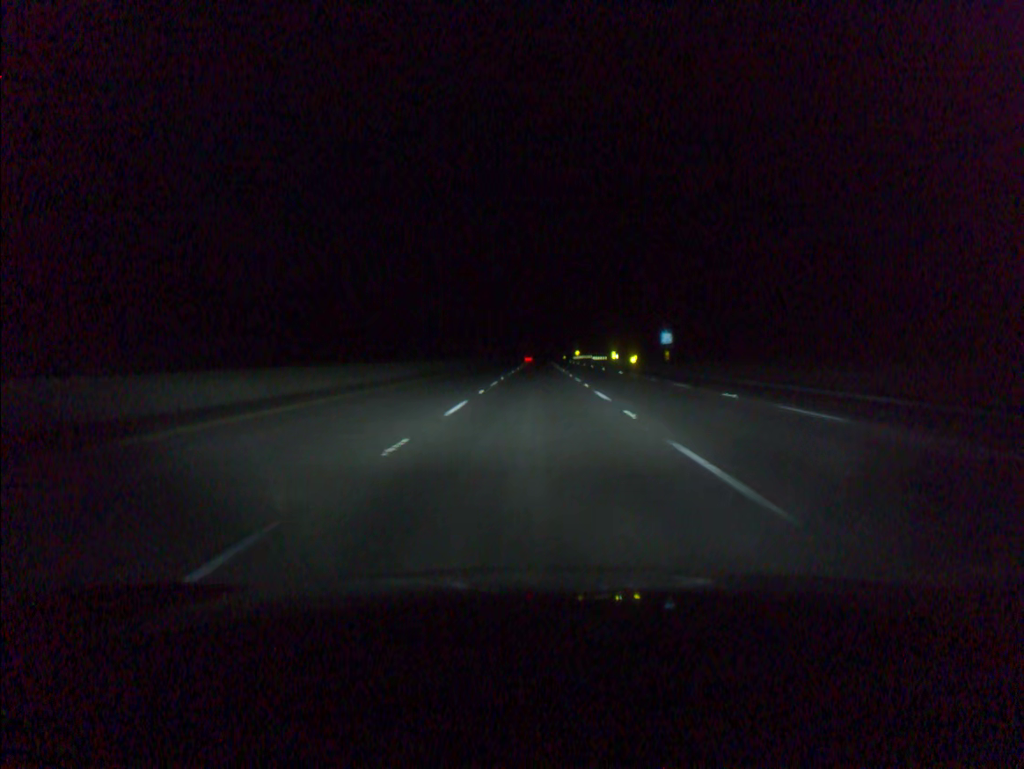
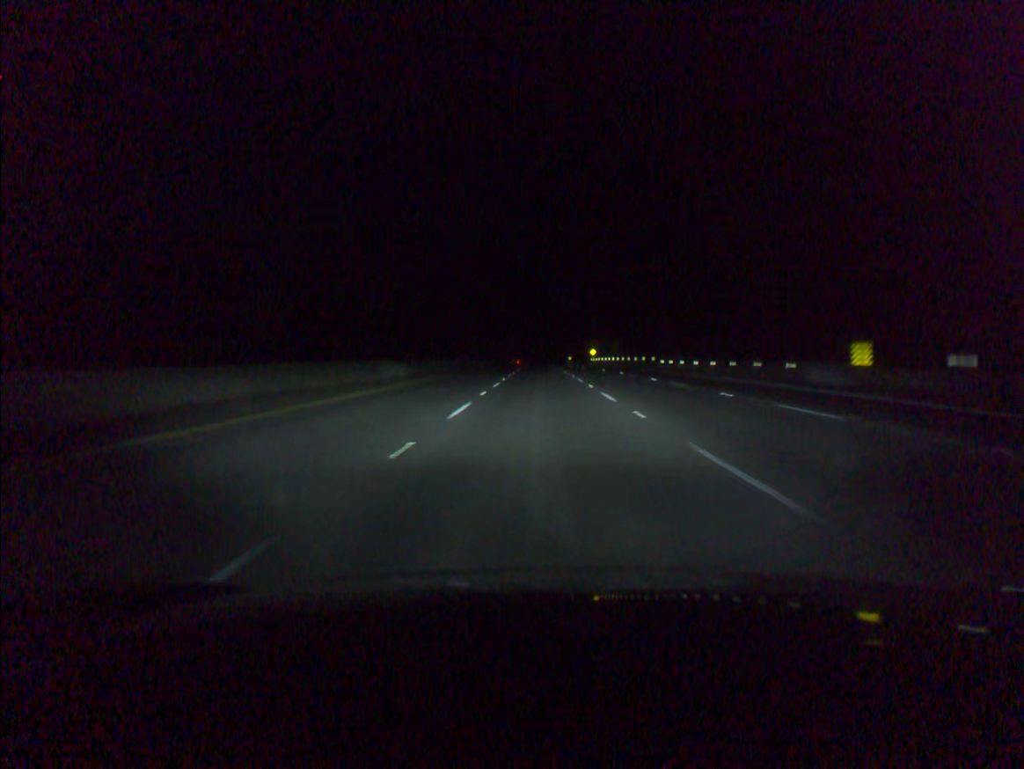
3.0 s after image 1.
(-0.2, +102.3) m; 0°
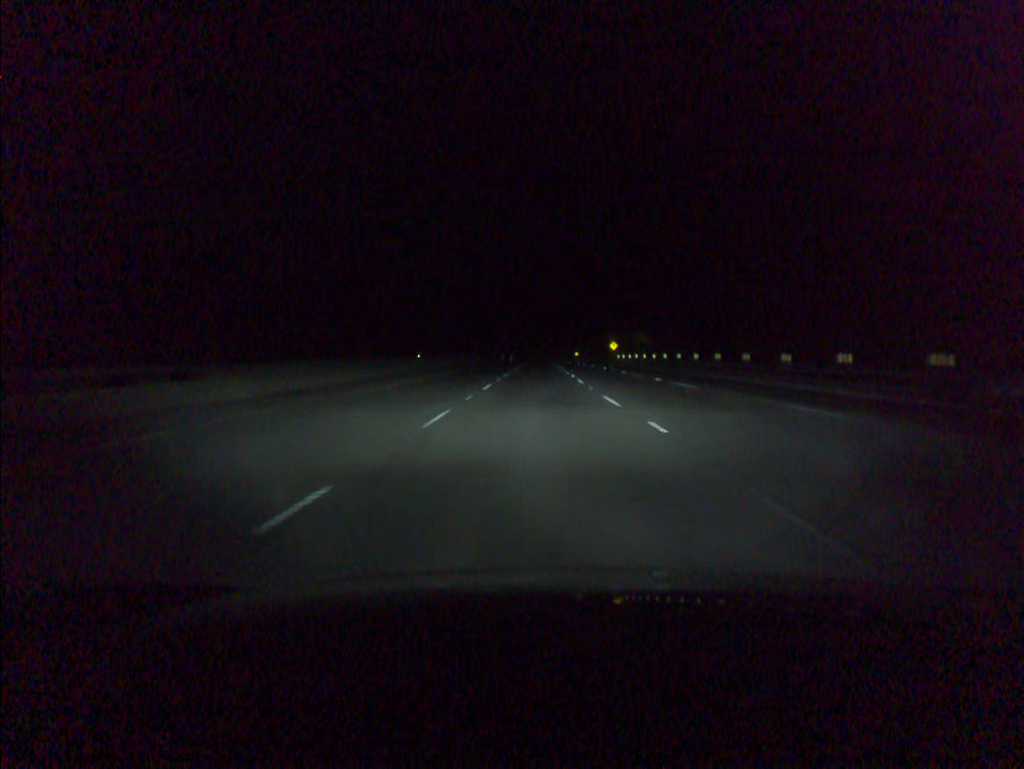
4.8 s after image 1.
(0.0, +61.3) m; 0°
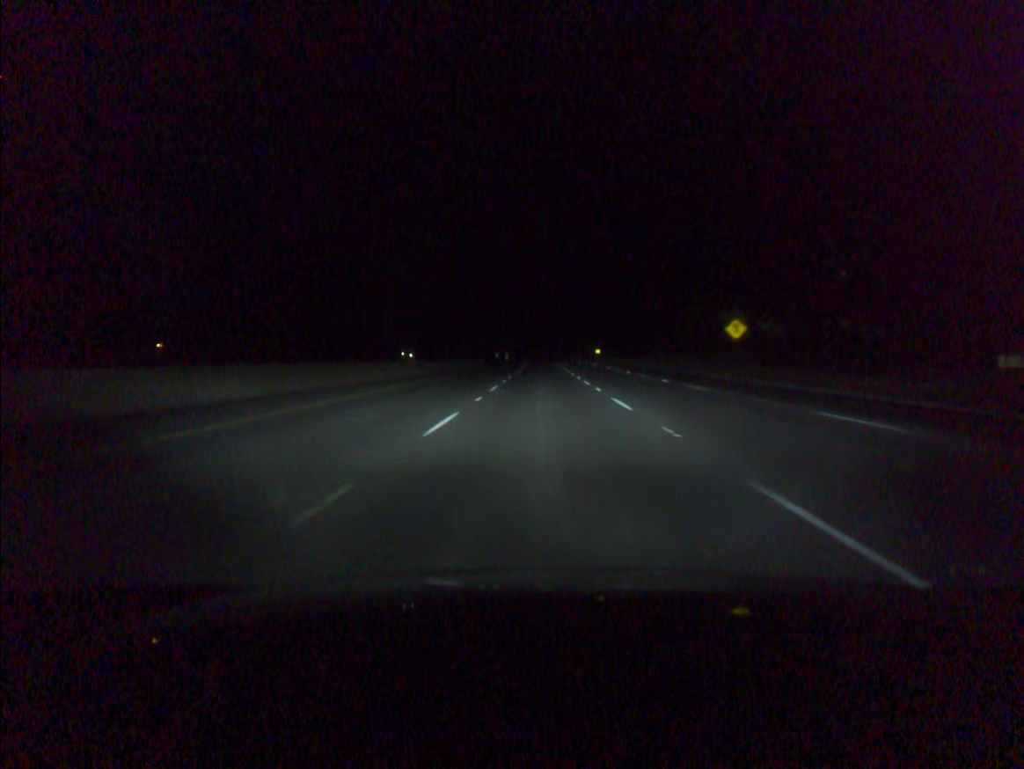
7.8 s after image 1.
(-0.2, +102.3) m; 0°
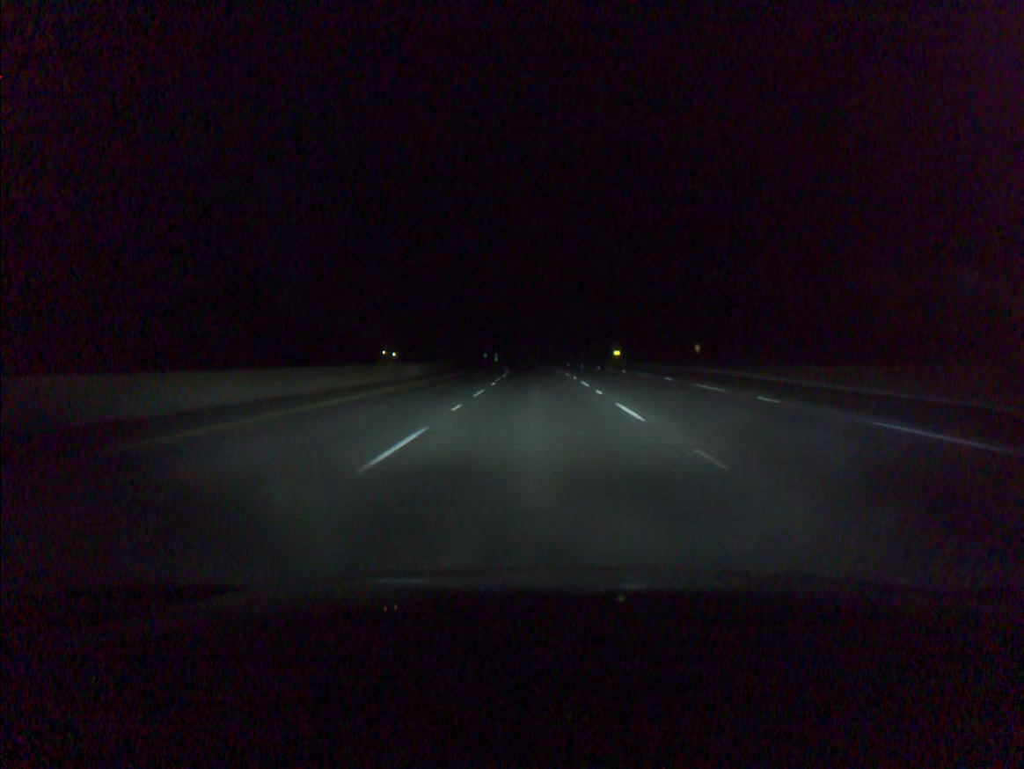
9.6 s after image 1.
(+0.1, +61.5) m; 0°
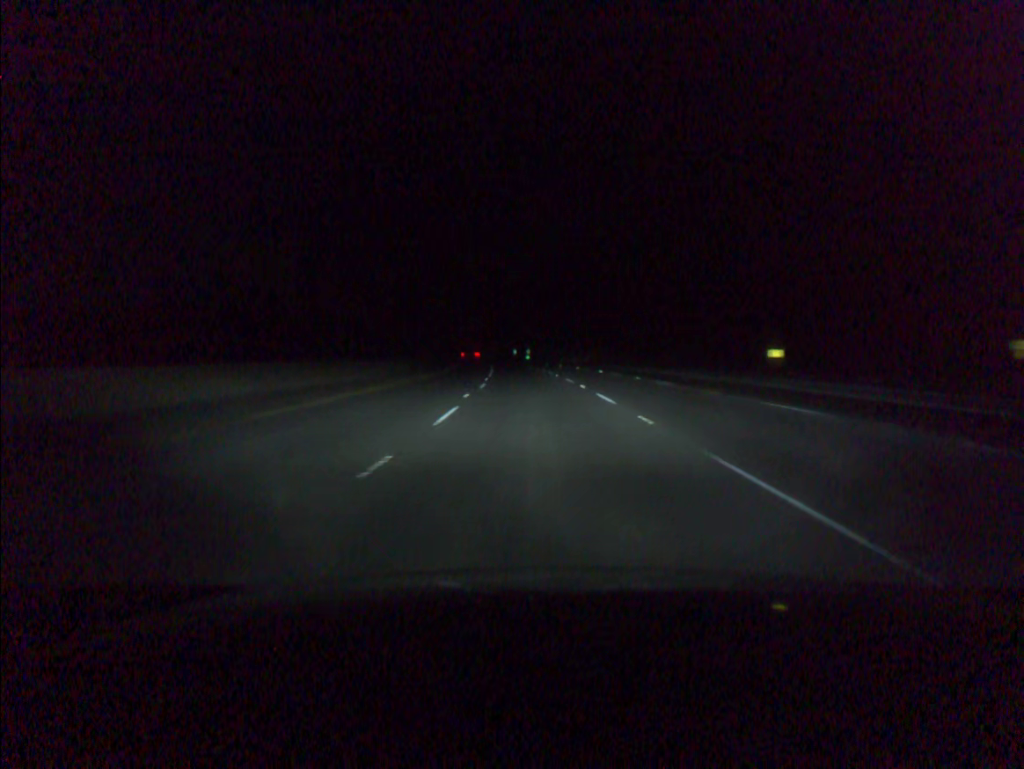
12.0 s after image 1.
(-1.6, +82.1) m; -3°
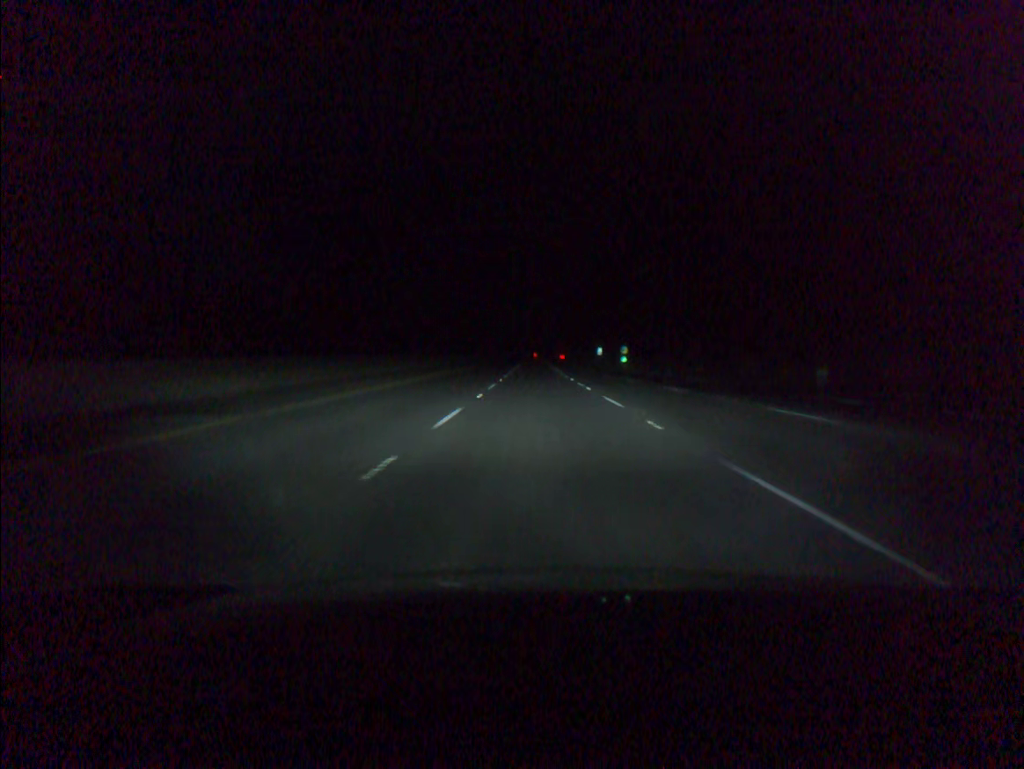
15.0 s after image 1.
(-4.9, +102.4) m; -5°
